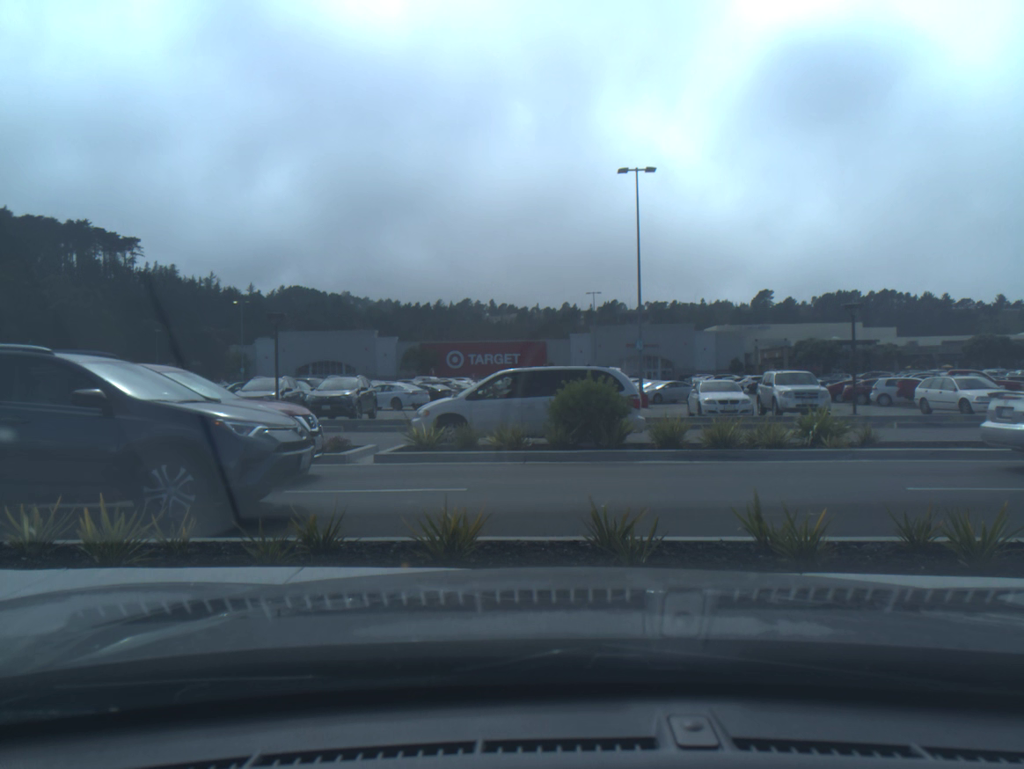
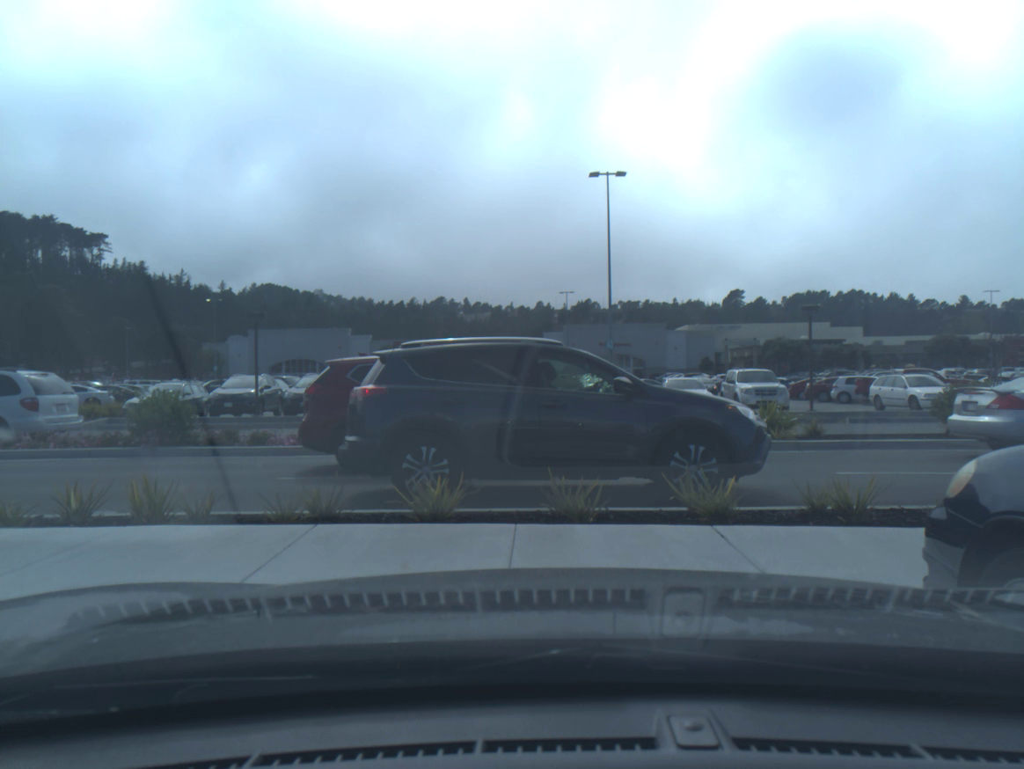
(0.0, -1.0) m; +2°
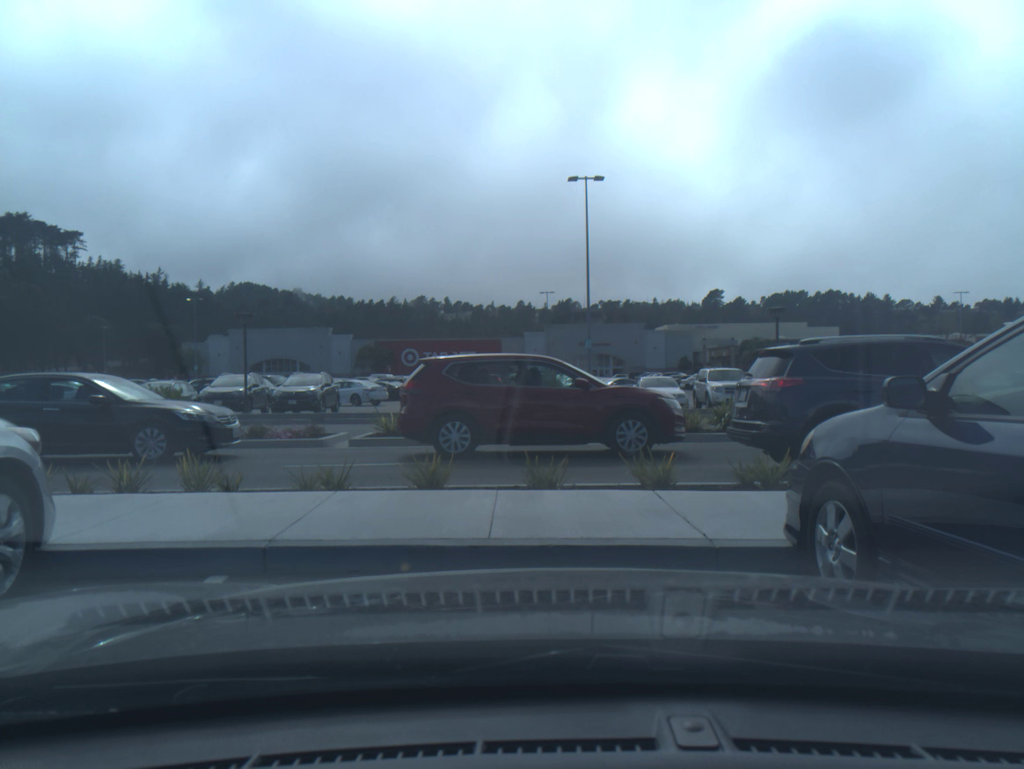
(0.0, -1.2) m; +1°
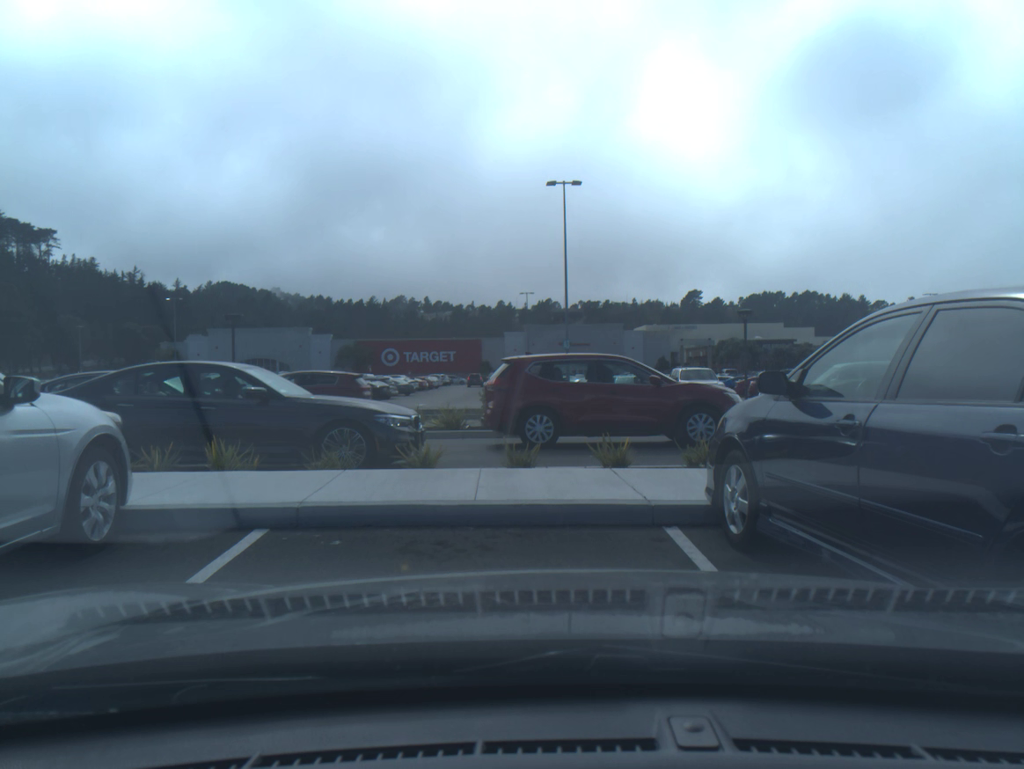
(0.0, -1.2) m; +1°
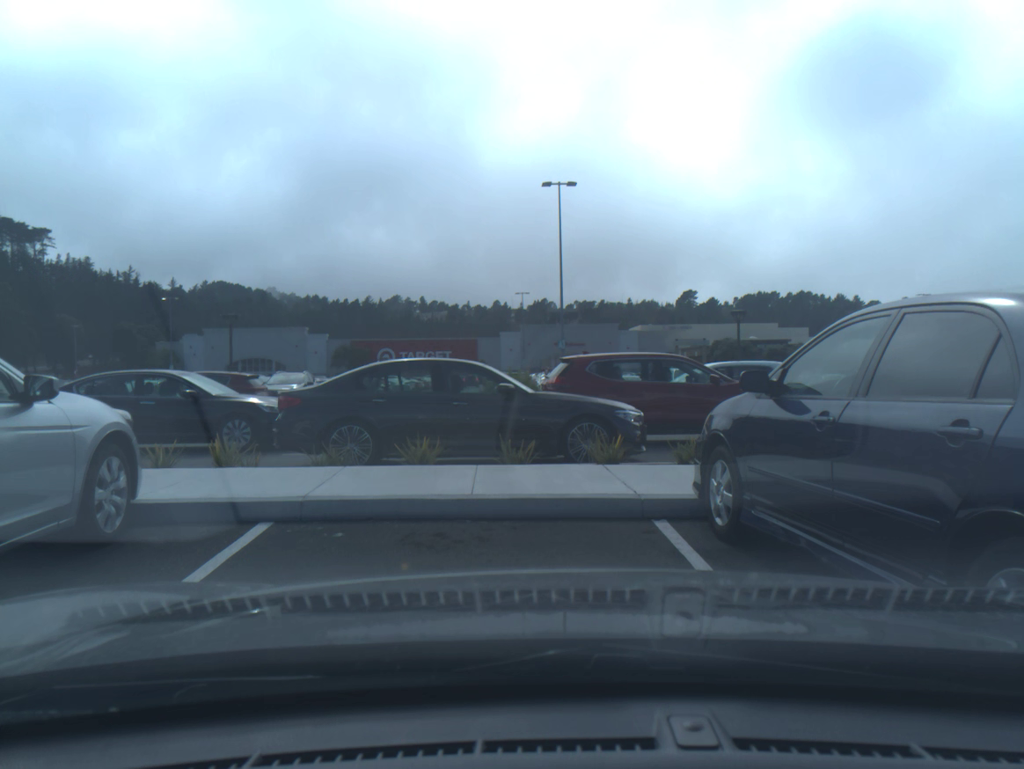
(0.0, -0.2) m; 0°
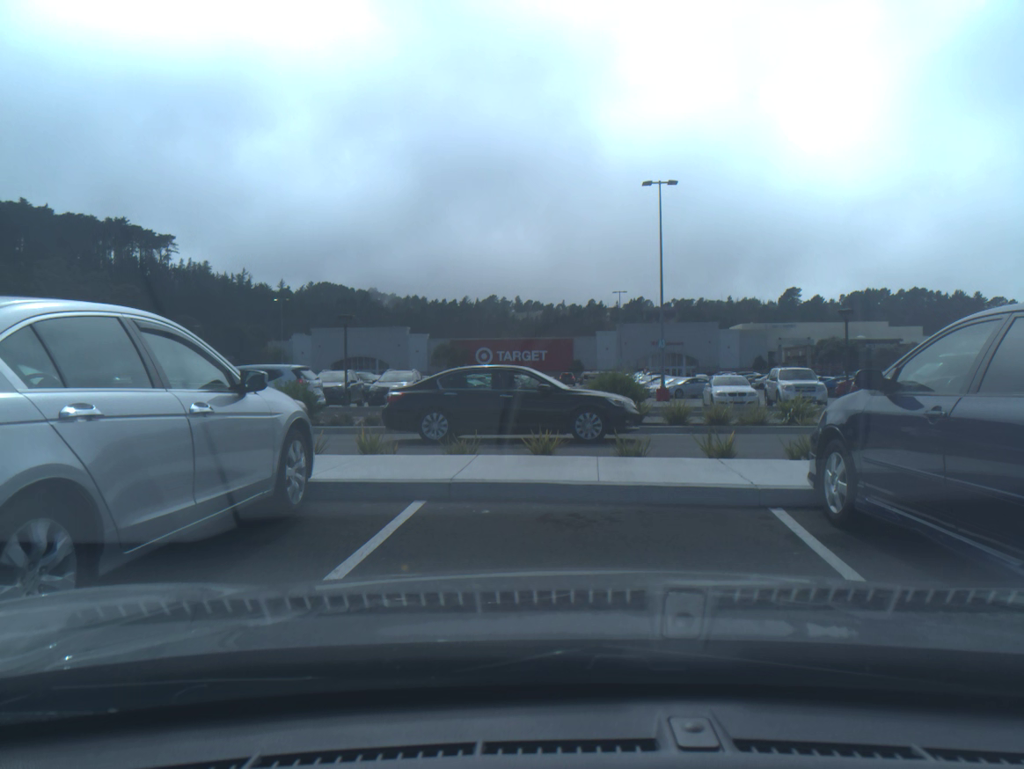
(-0.1, -0.6) m; -7°
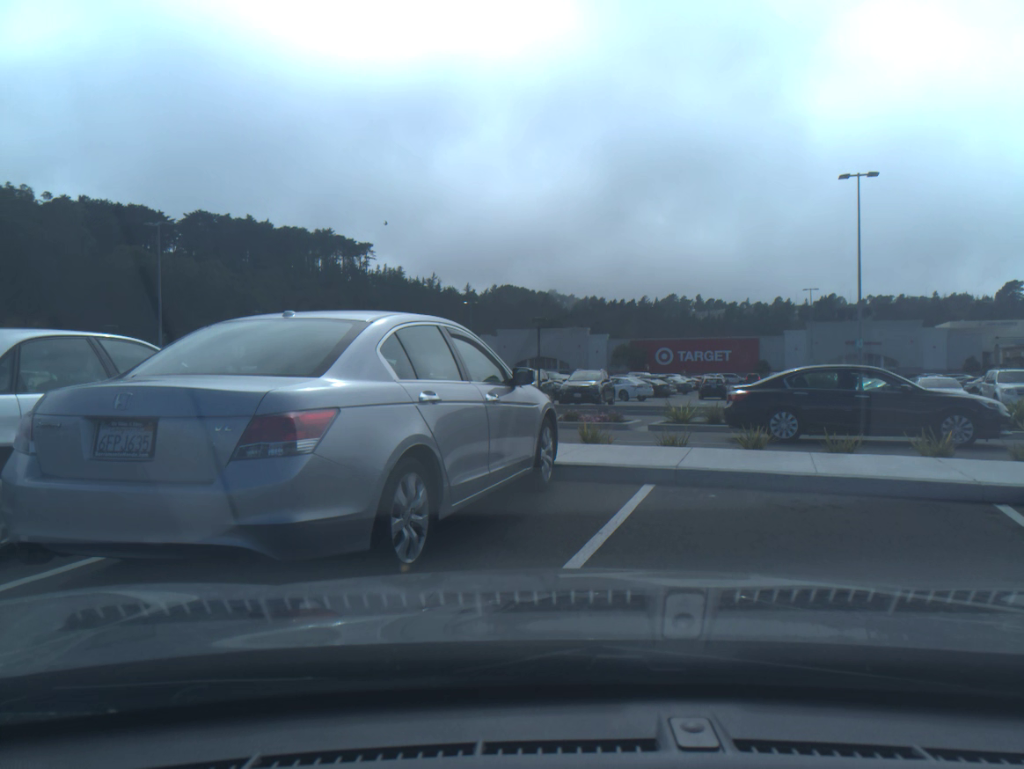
(-0.2, -0.8) m; -13°
